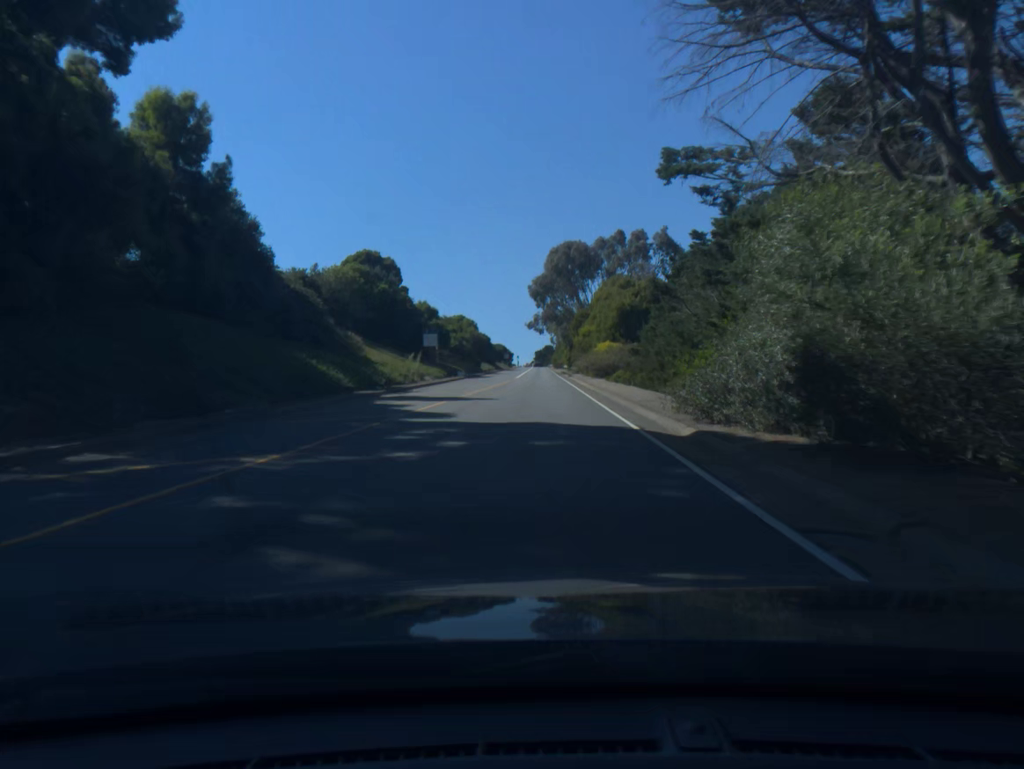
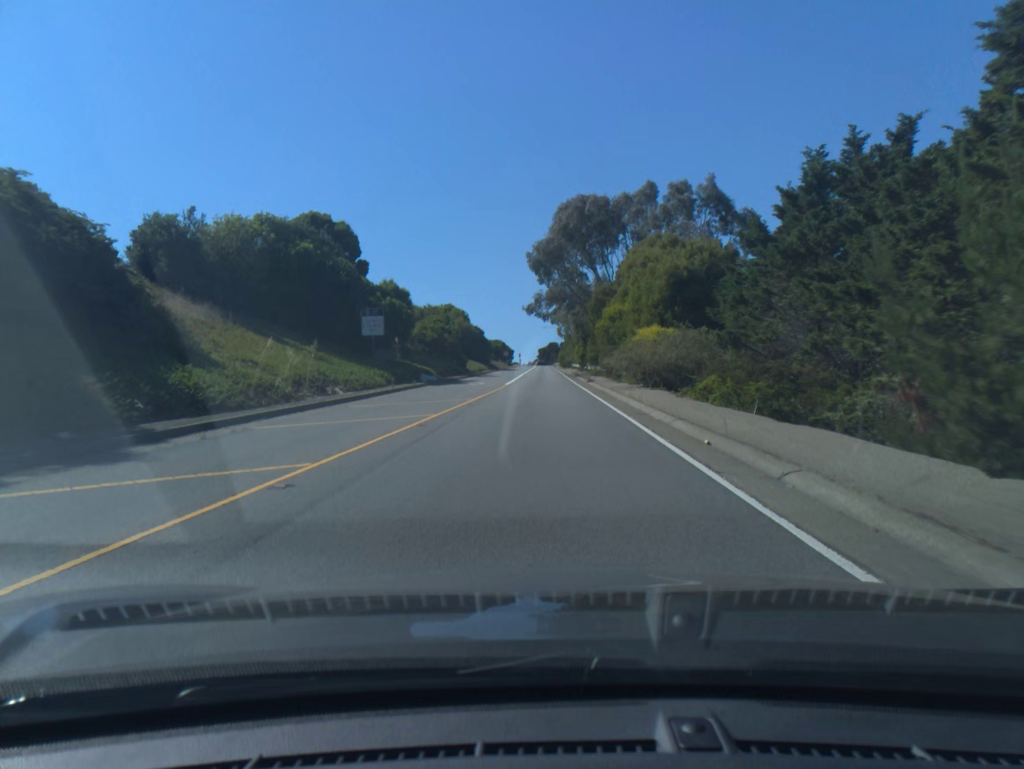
(-0.1, +24.2) m; 0°
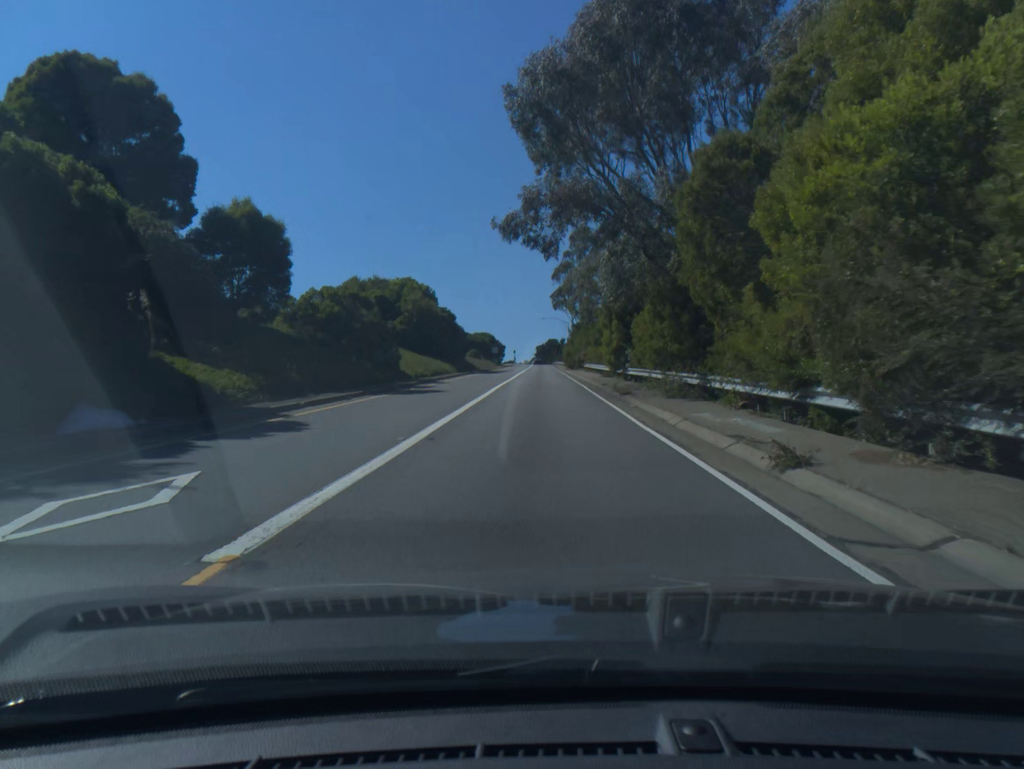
(0.0, +36.9) m; 0°
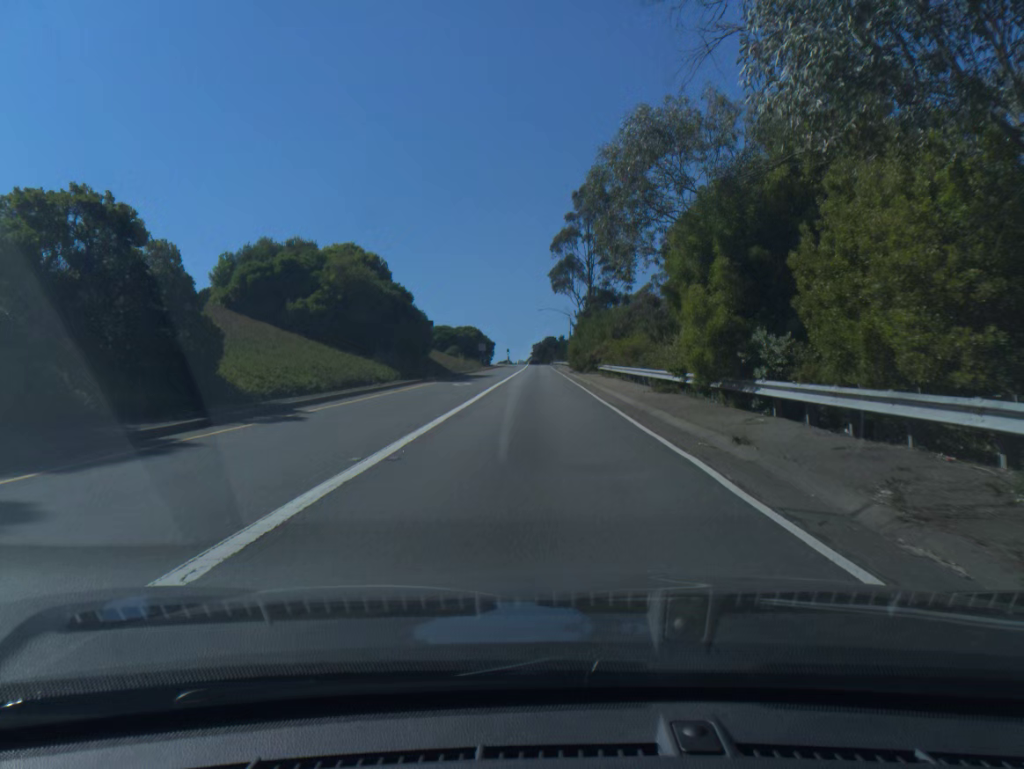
(0.0, +24.4) m; 0°
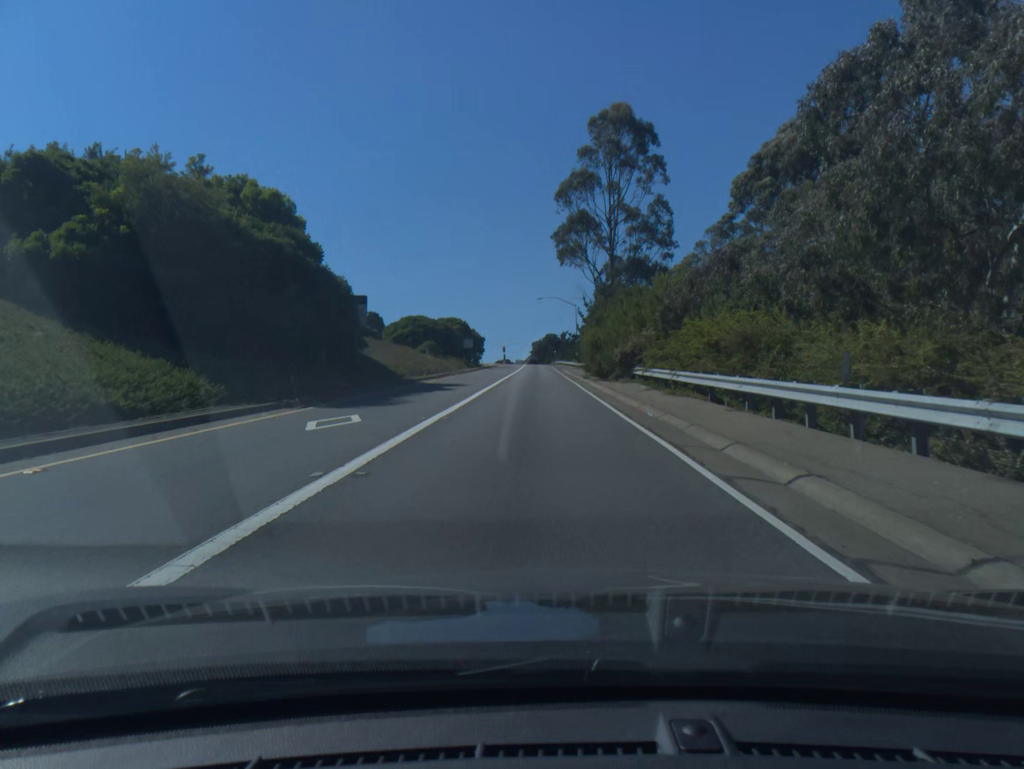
(0.0, +23.1) m; 0°
